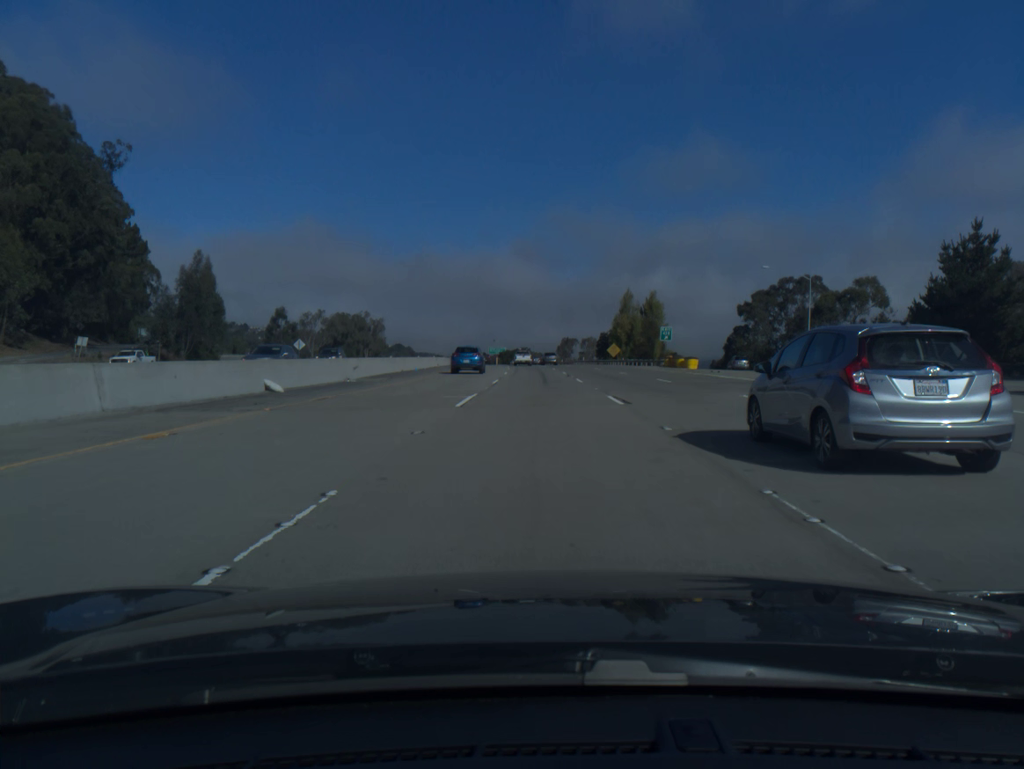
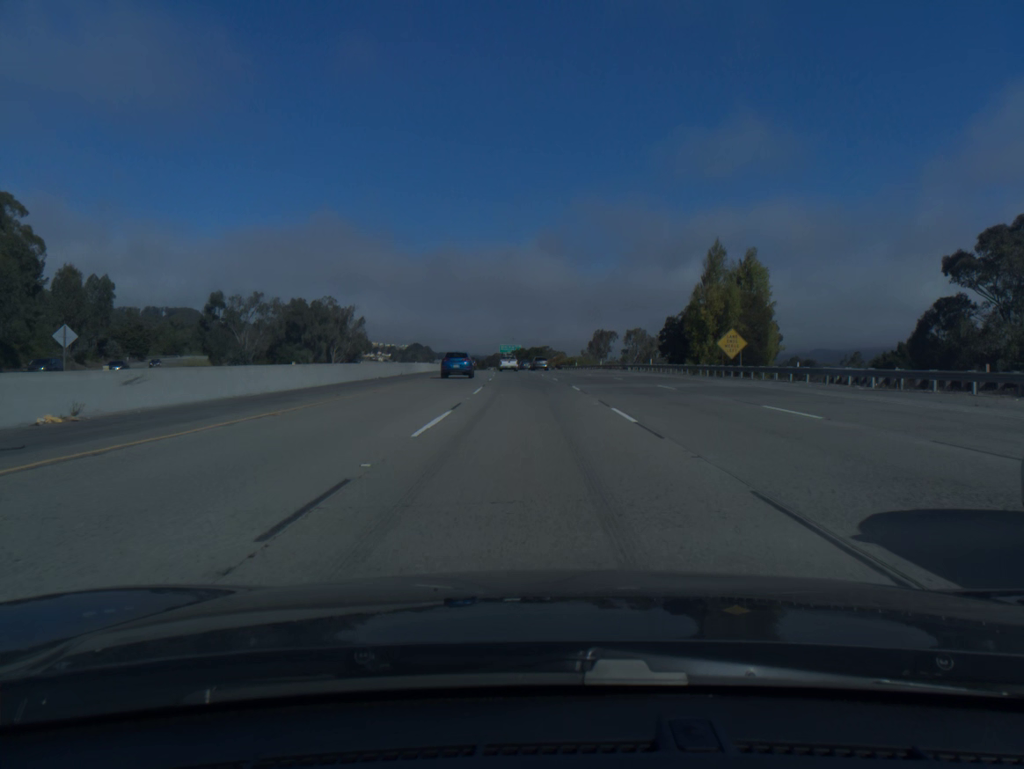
(-0.6, +62.0) m; -1°
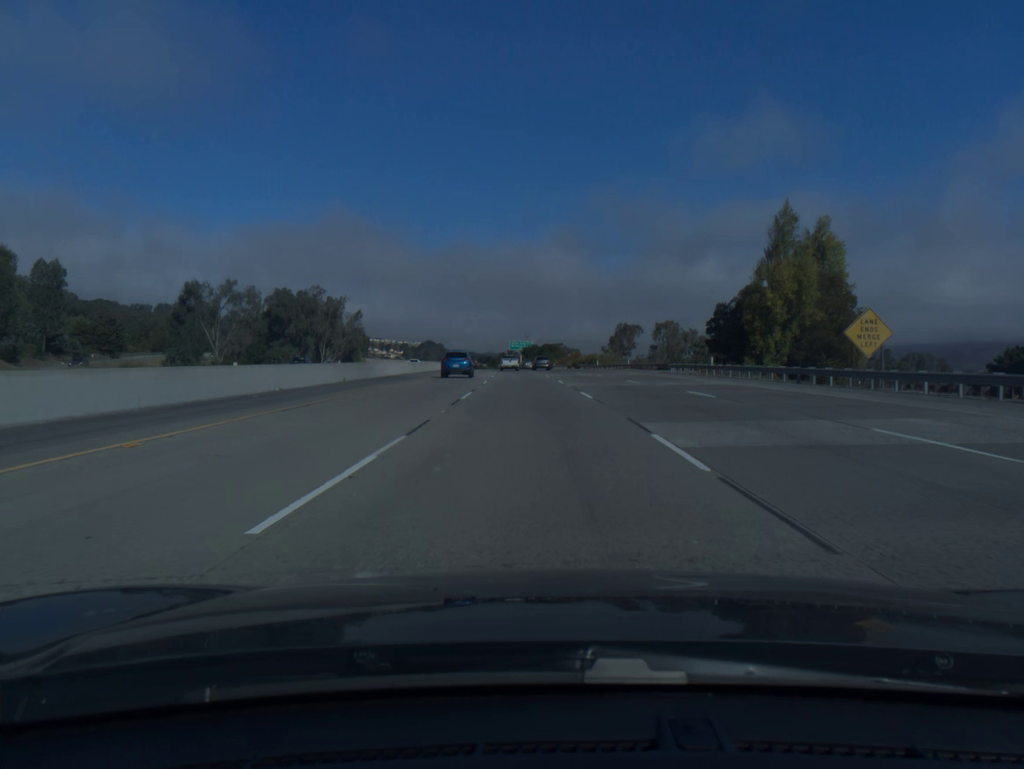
(-0.2, +20.7) m; -1°
